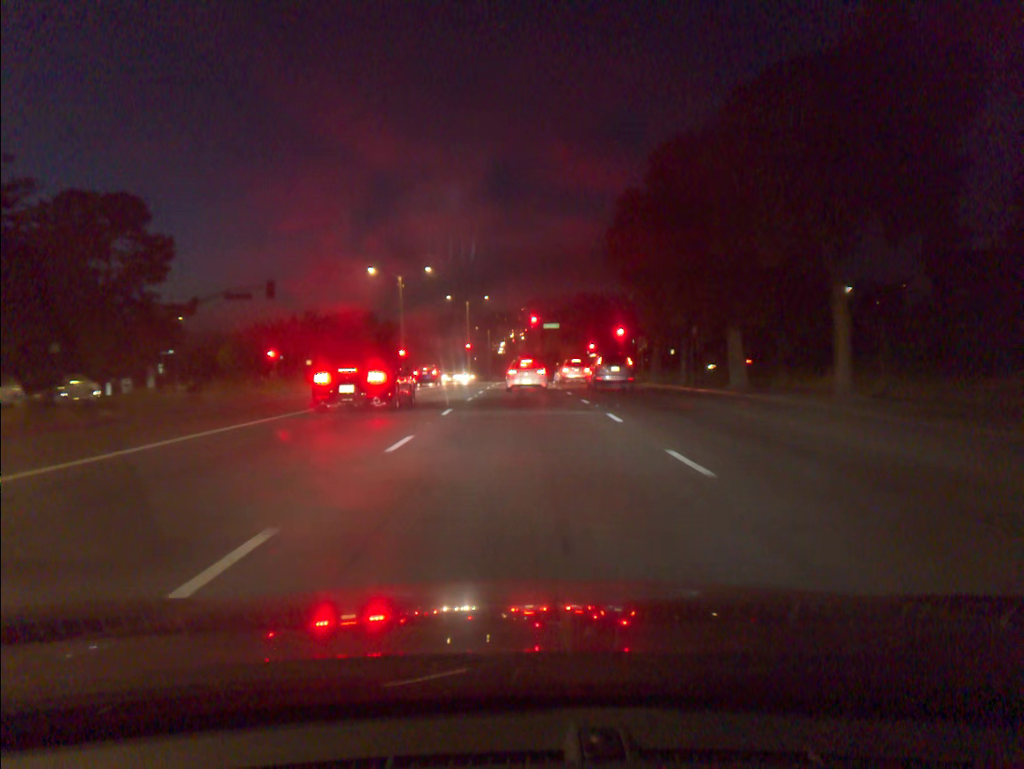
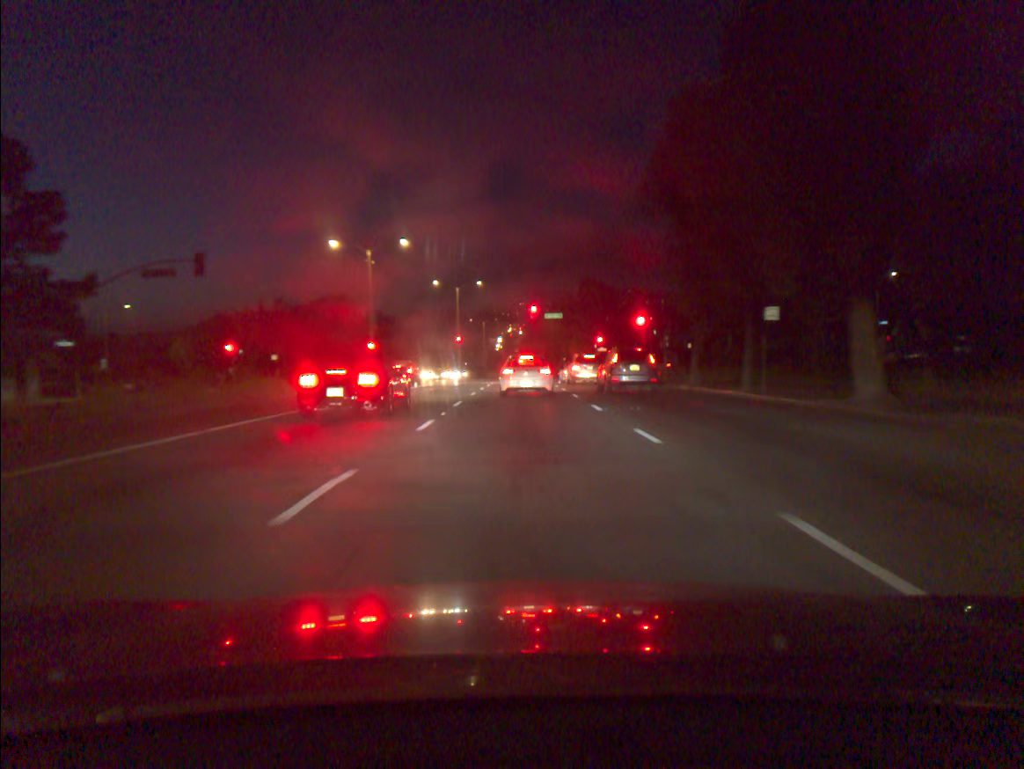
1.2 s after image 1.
(0.0, +11.8) m; 0°
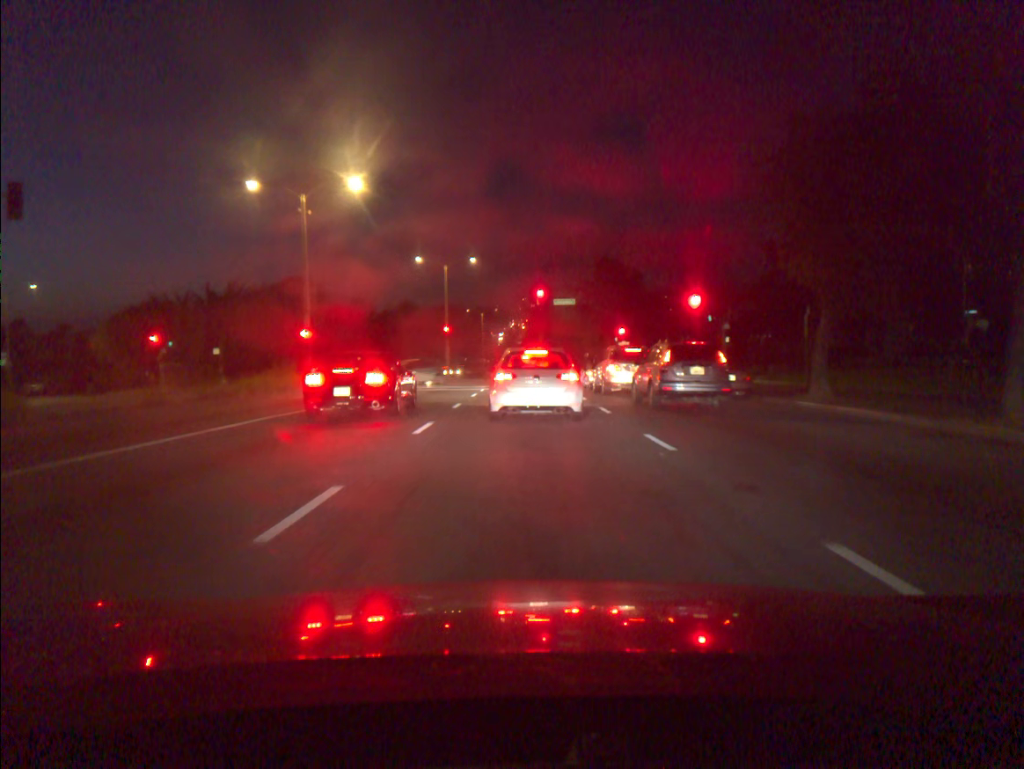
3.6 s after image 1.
(0.0, +15.9) m; 0°
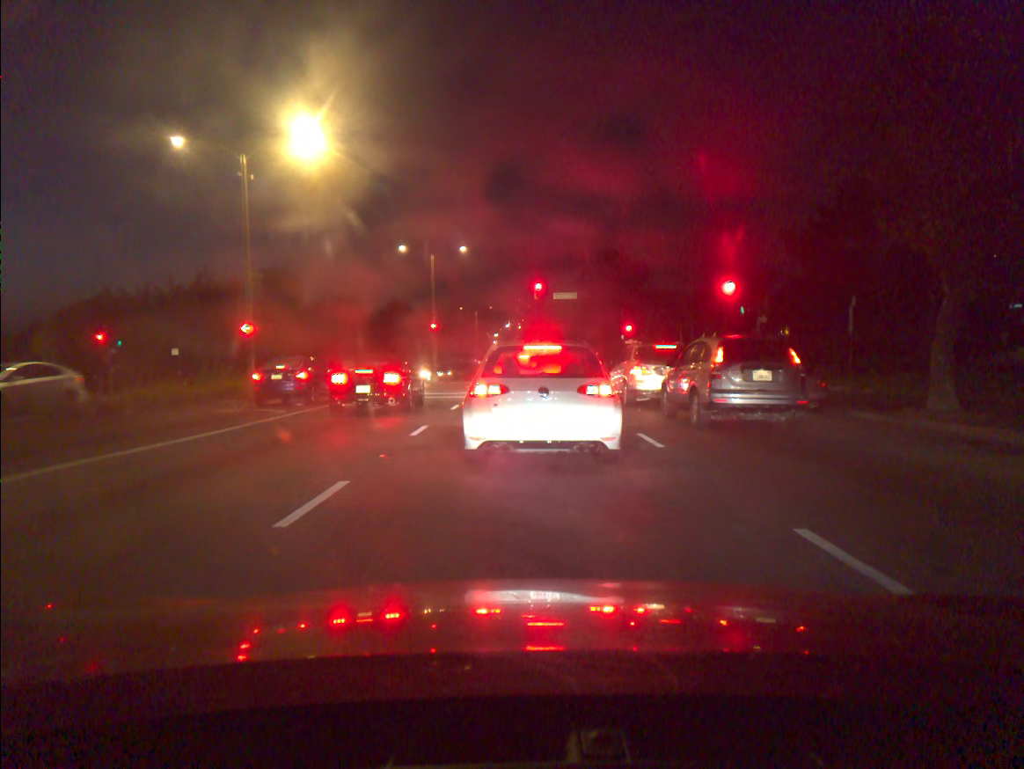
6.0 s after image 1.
(0.0, +6.9) m; +1°
